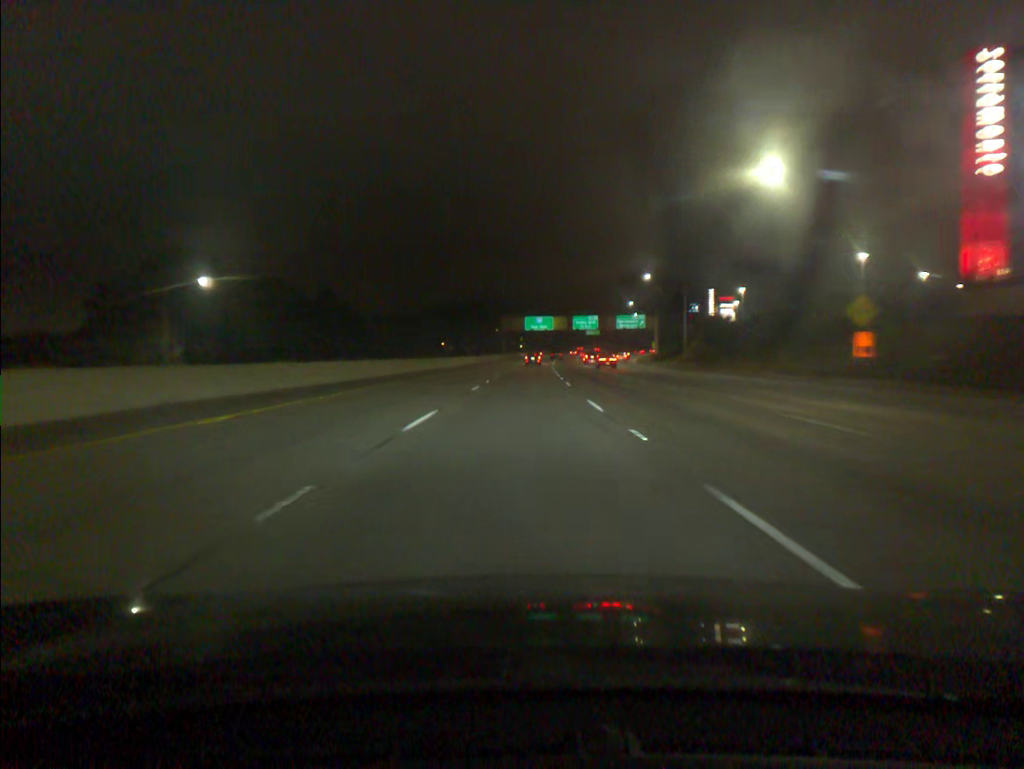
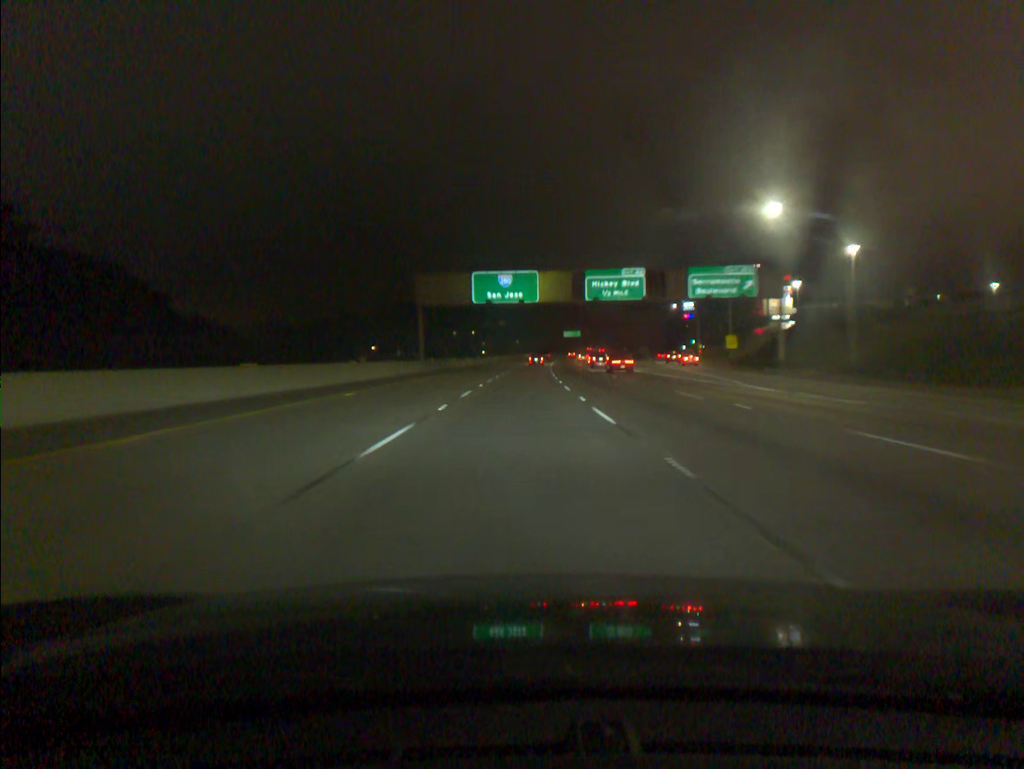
(+2.3, +90.7) m; +3°
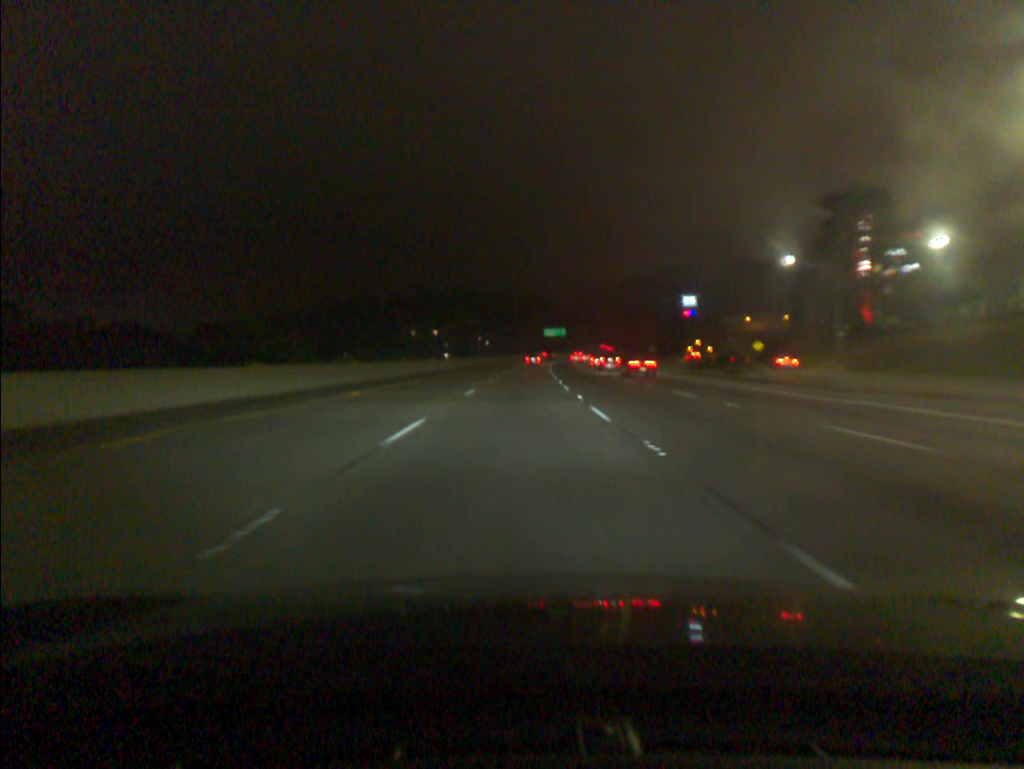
(+1.2, +72.4) m; +2°
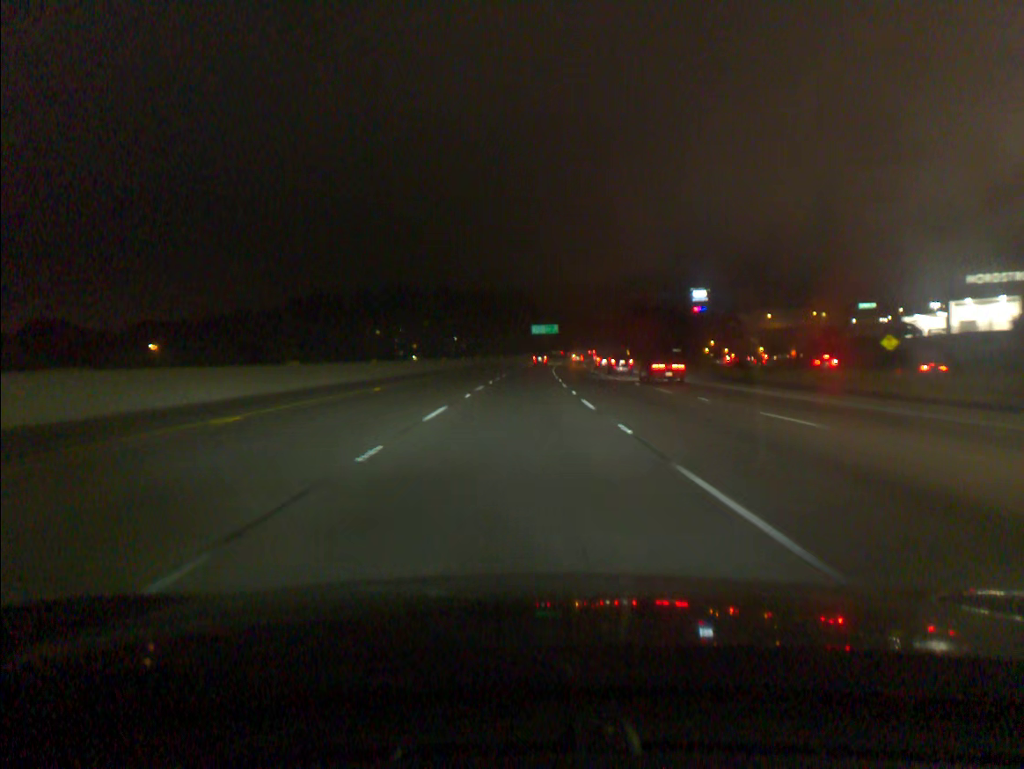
(+0.6, +54.6) m; +1°
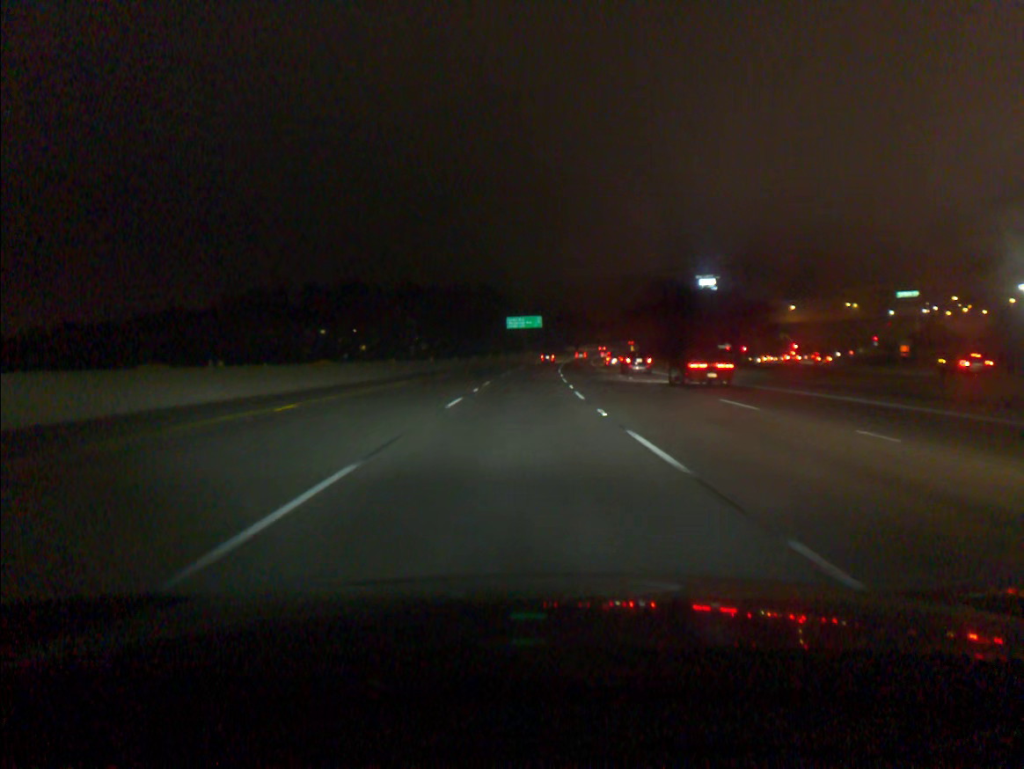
(+0.8, +54.7) m; +2°
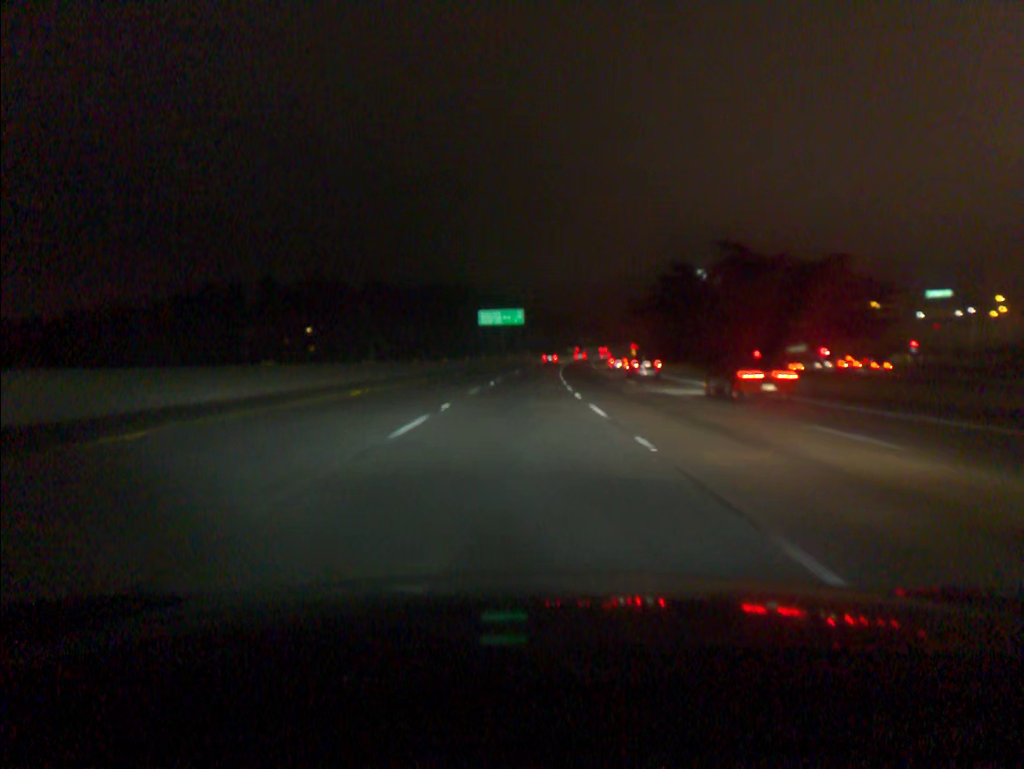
(+0.5, +36.4) m; +2°
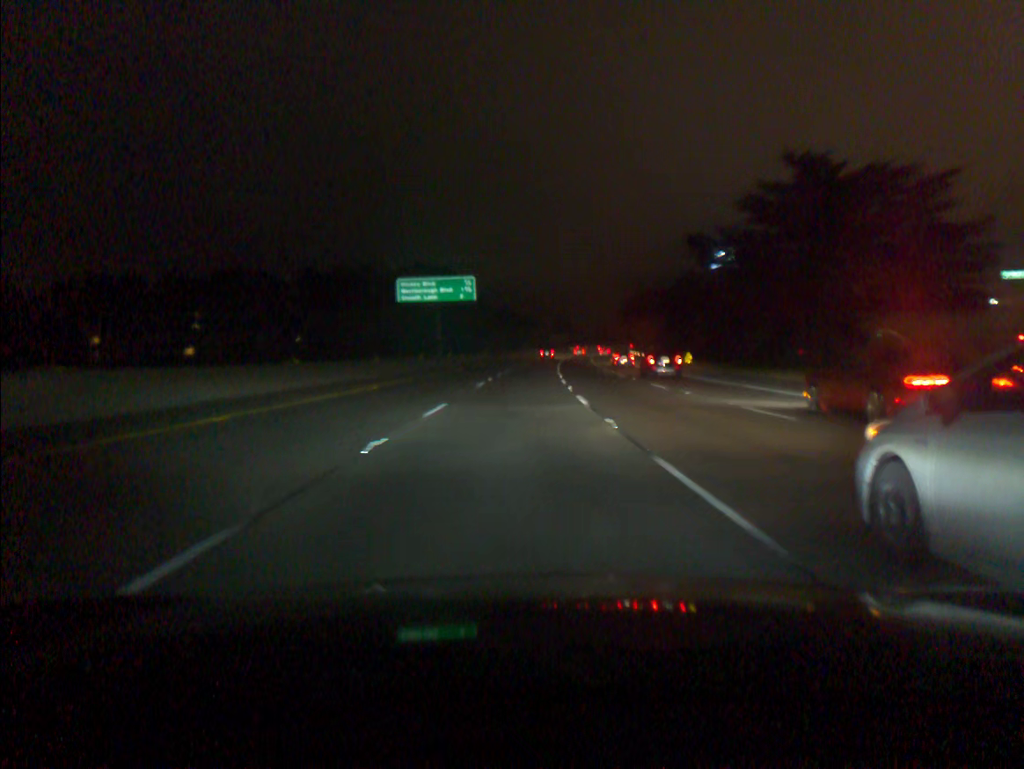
(+1.3, +54.6) m; +3°
